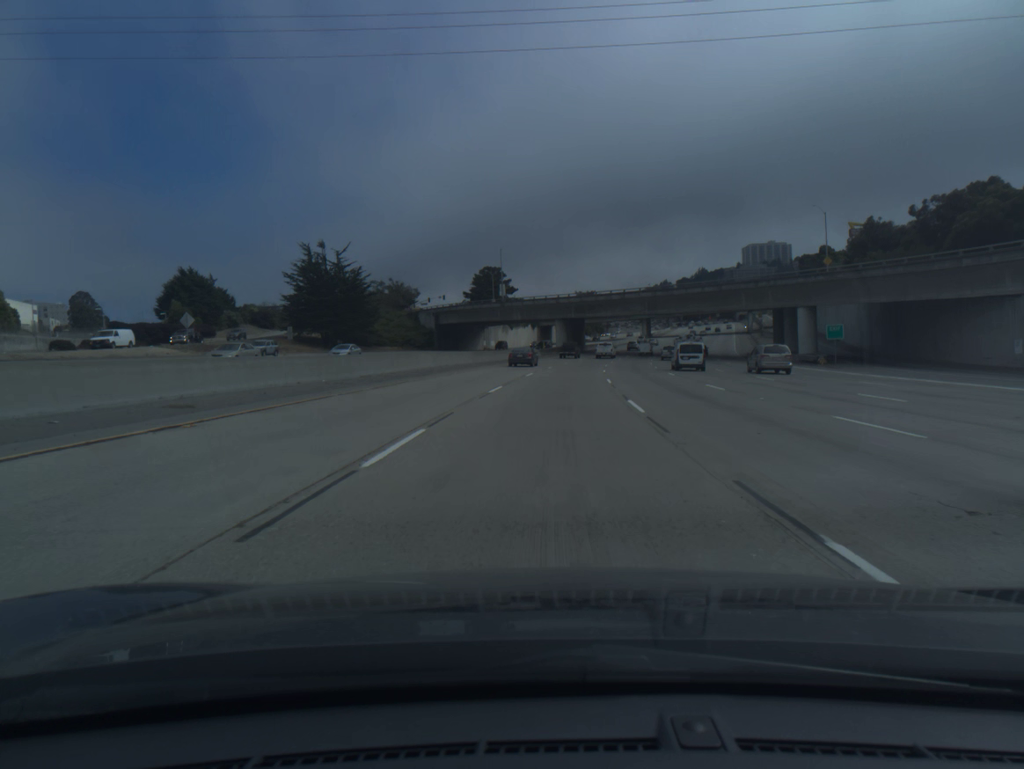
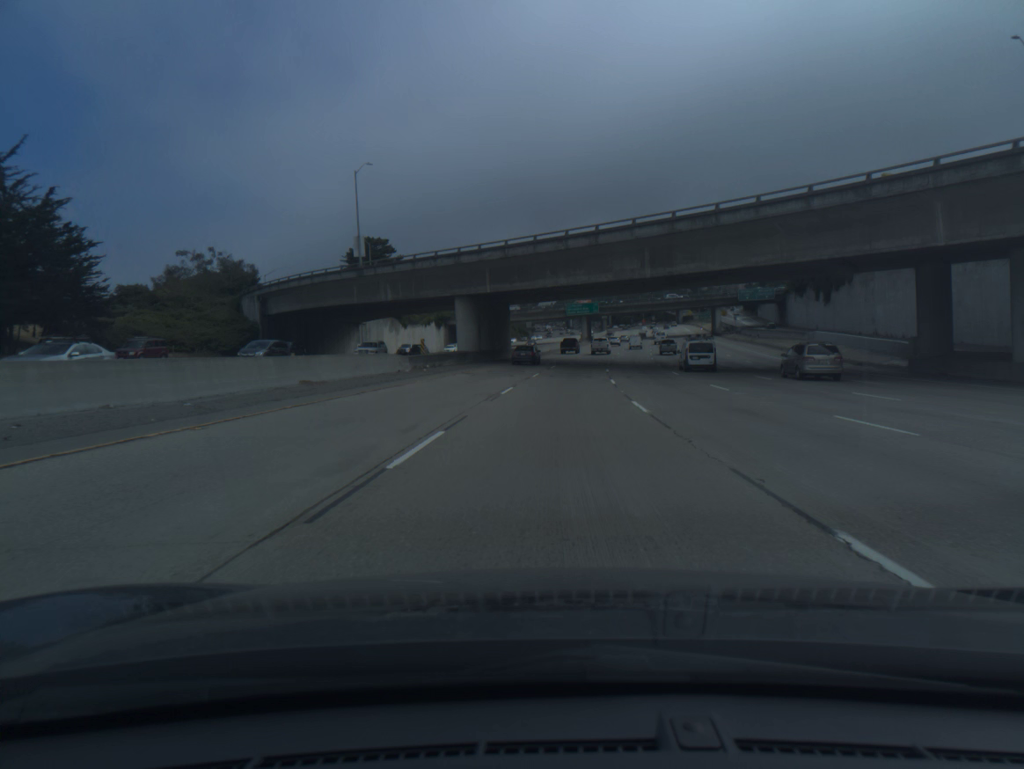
(+2.6, +58.2) m; +6°
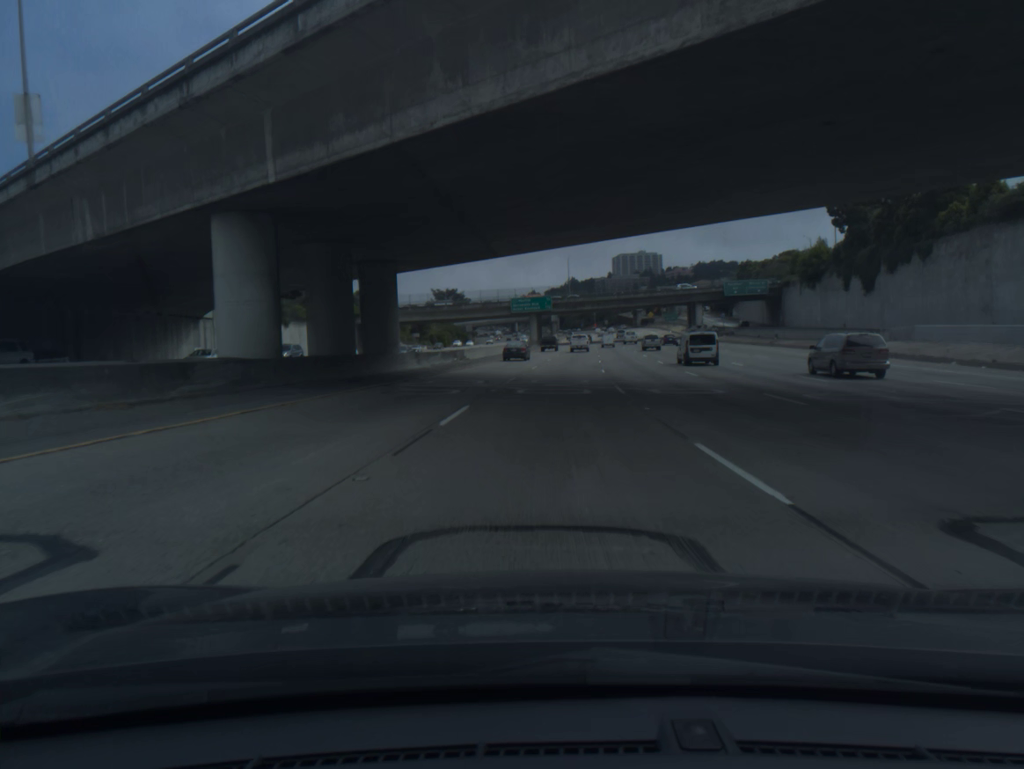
(+1.4, +39.1) m; +4°
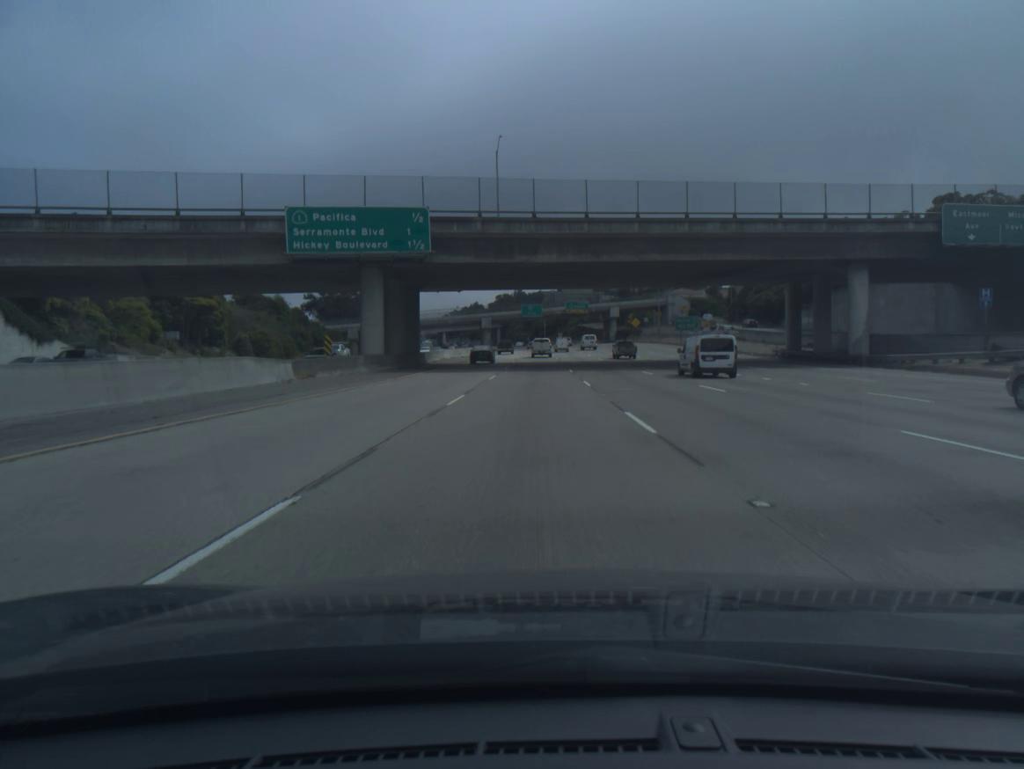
(+5.3, +97.1) m; +4°
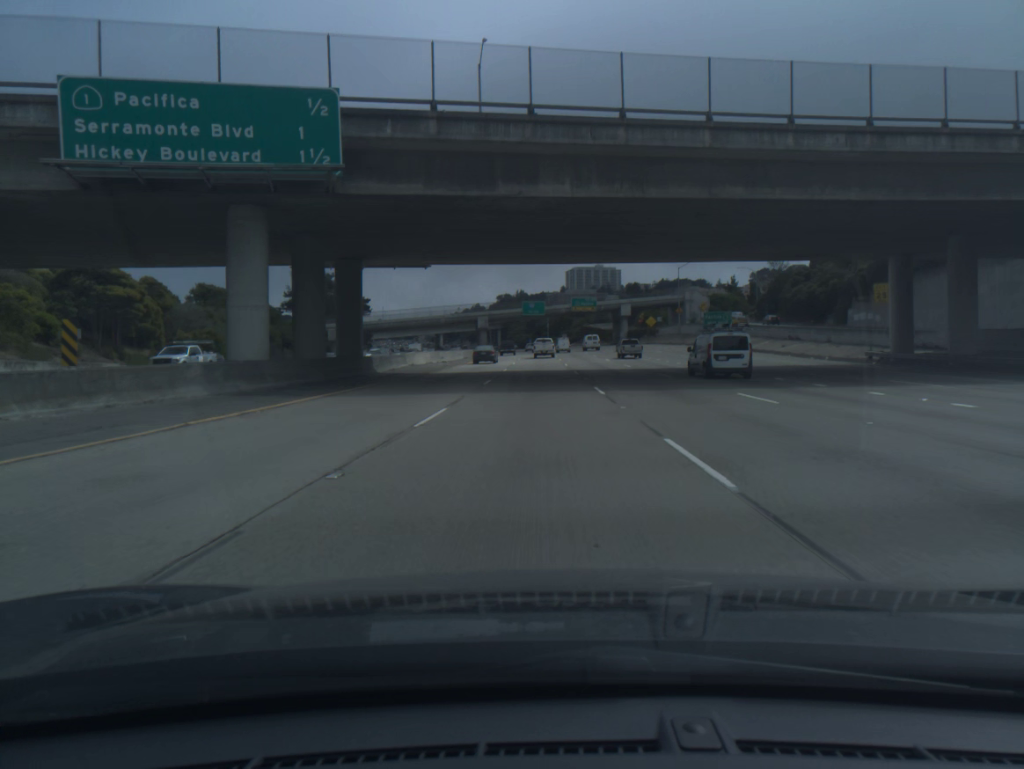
(0.0, +19.2) m; 0°
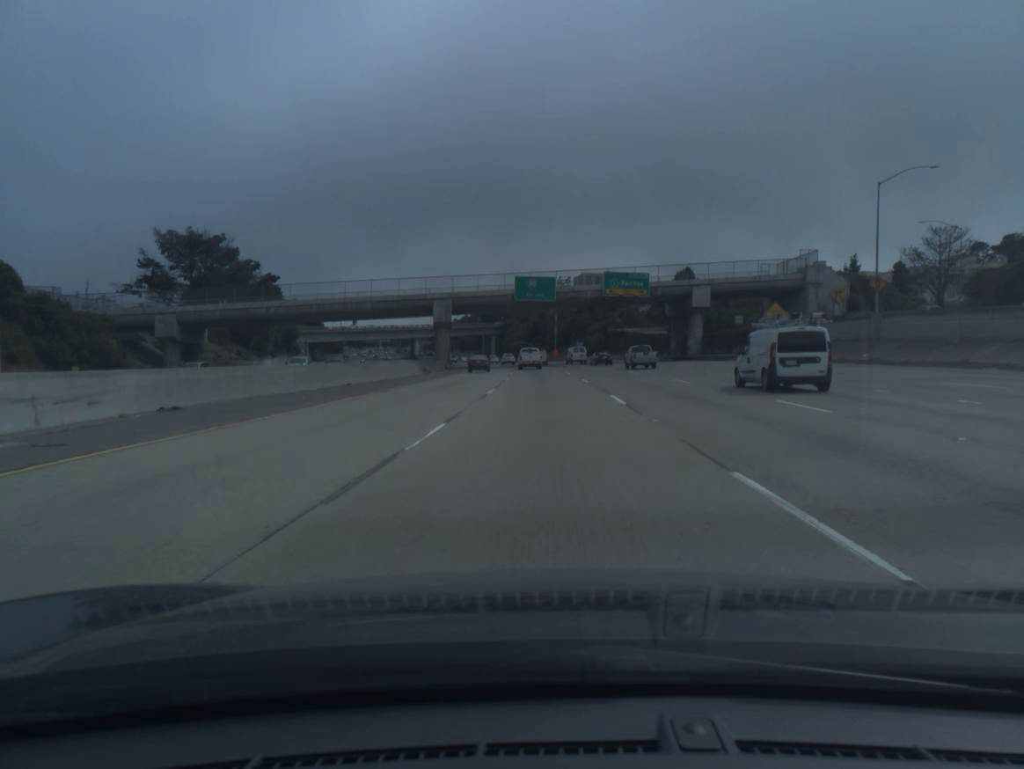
(-0.3, +75.8) m; 0°
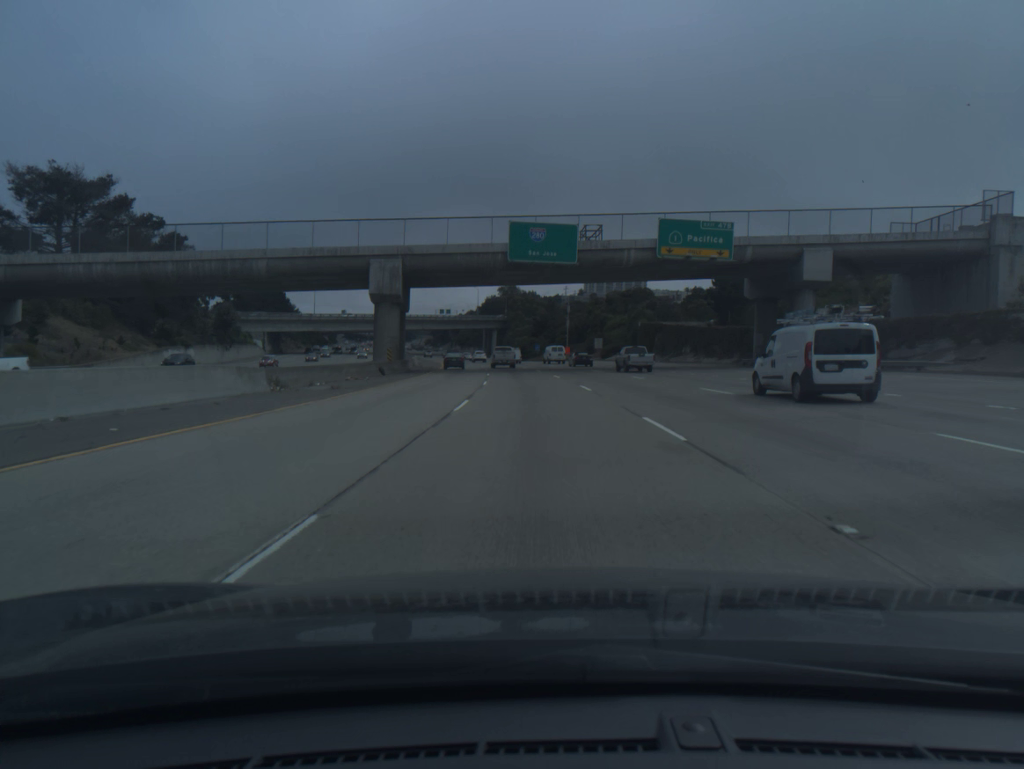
(-0.1, +37.3) m; -1°
